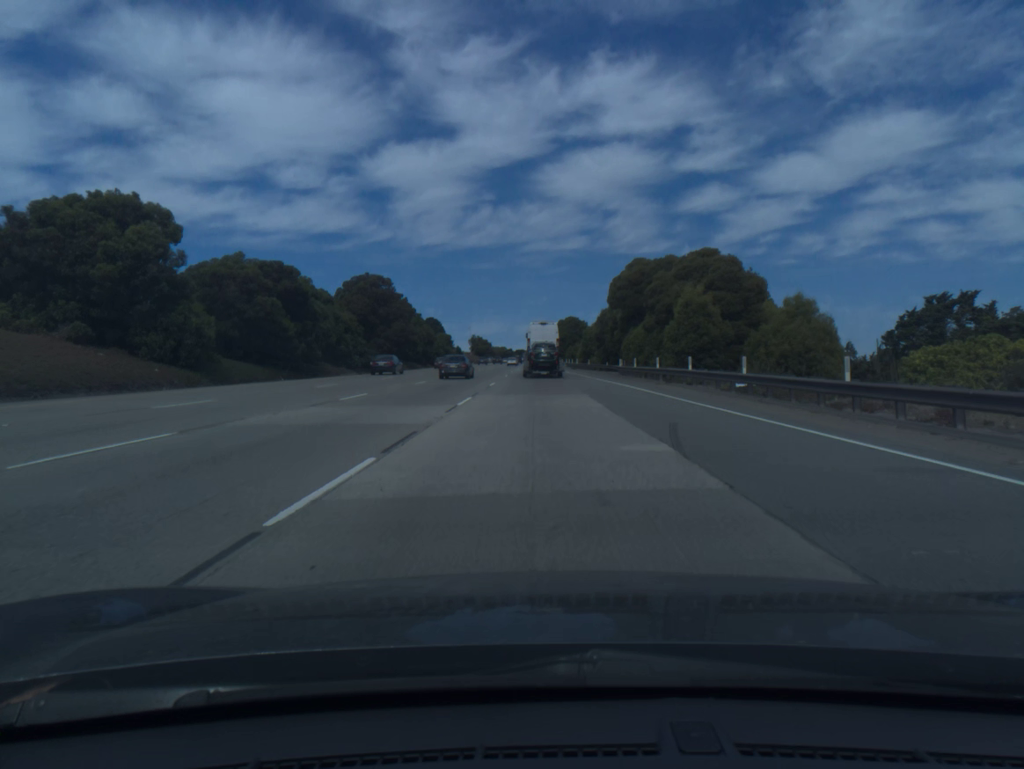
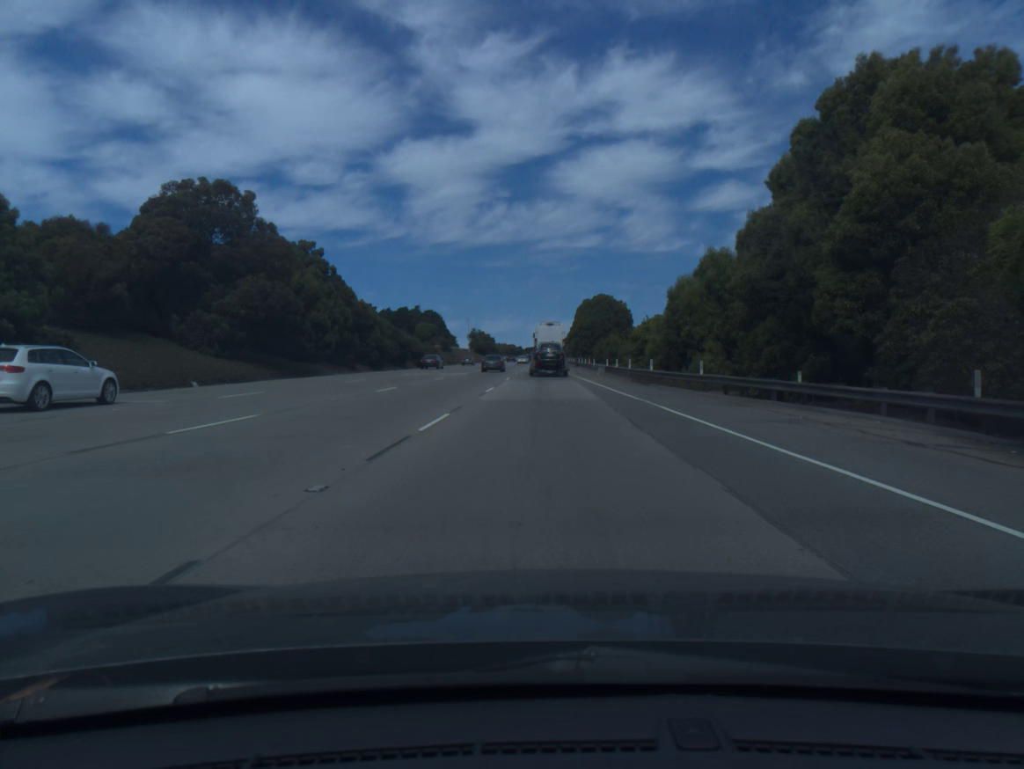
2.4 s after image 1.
(-0.5, +54.7) m; -1°
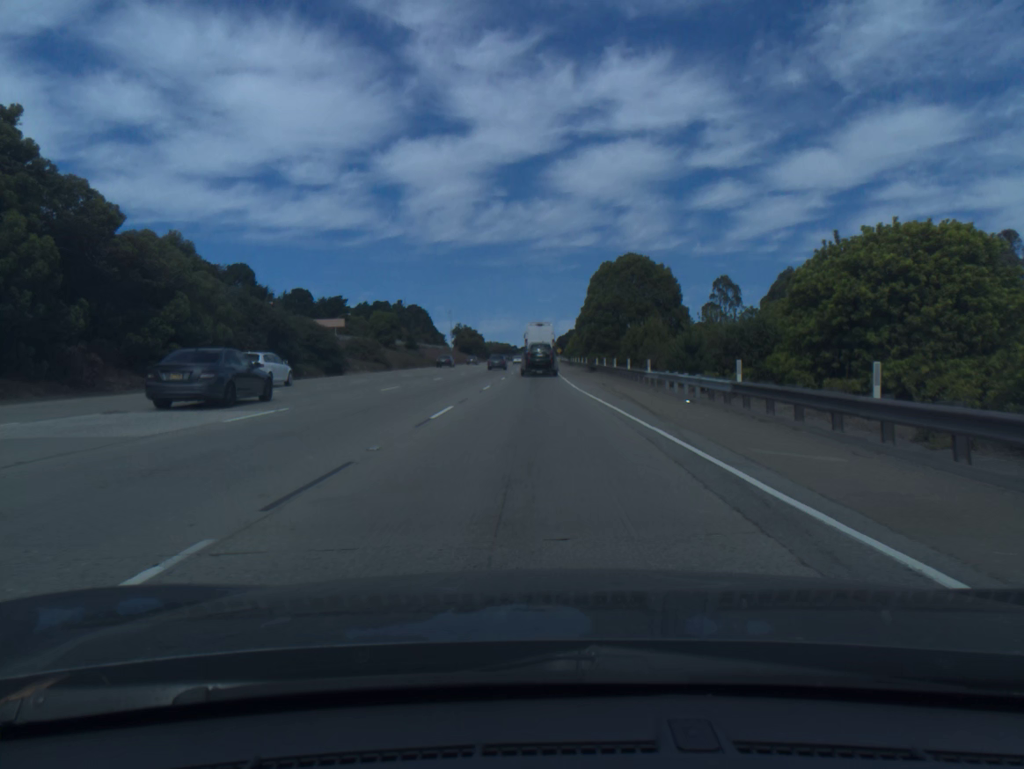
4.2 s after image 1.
(+0.3, +41.4) m; 0°
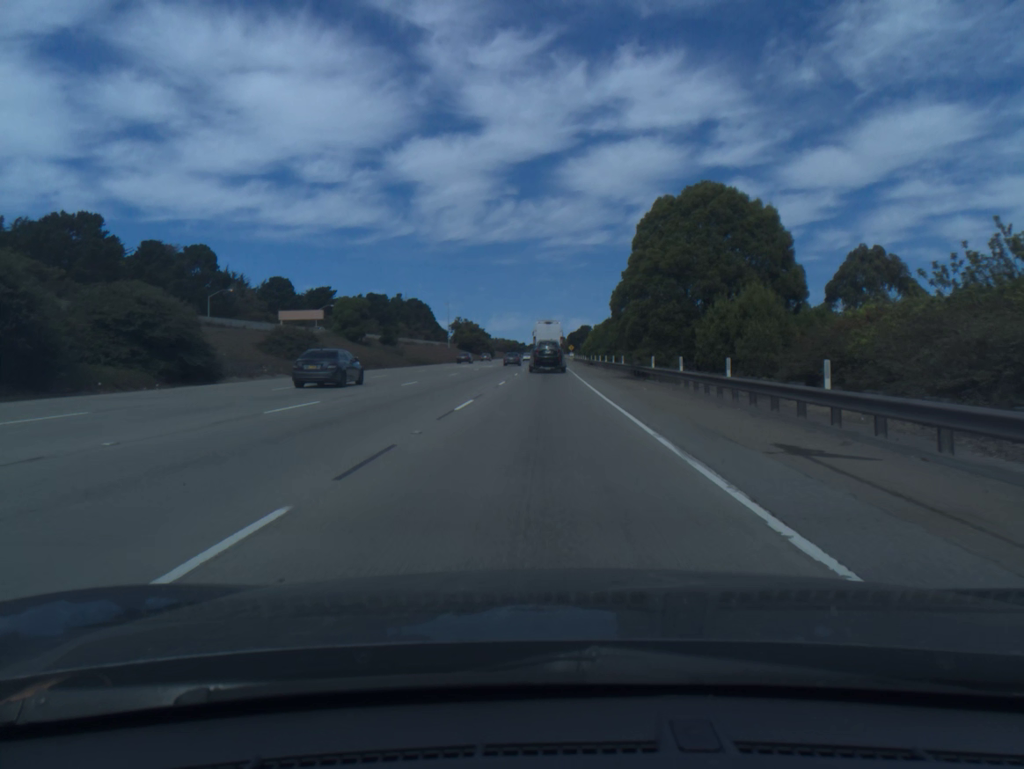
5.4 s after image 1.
(-0.1, +27.7) m; -1°
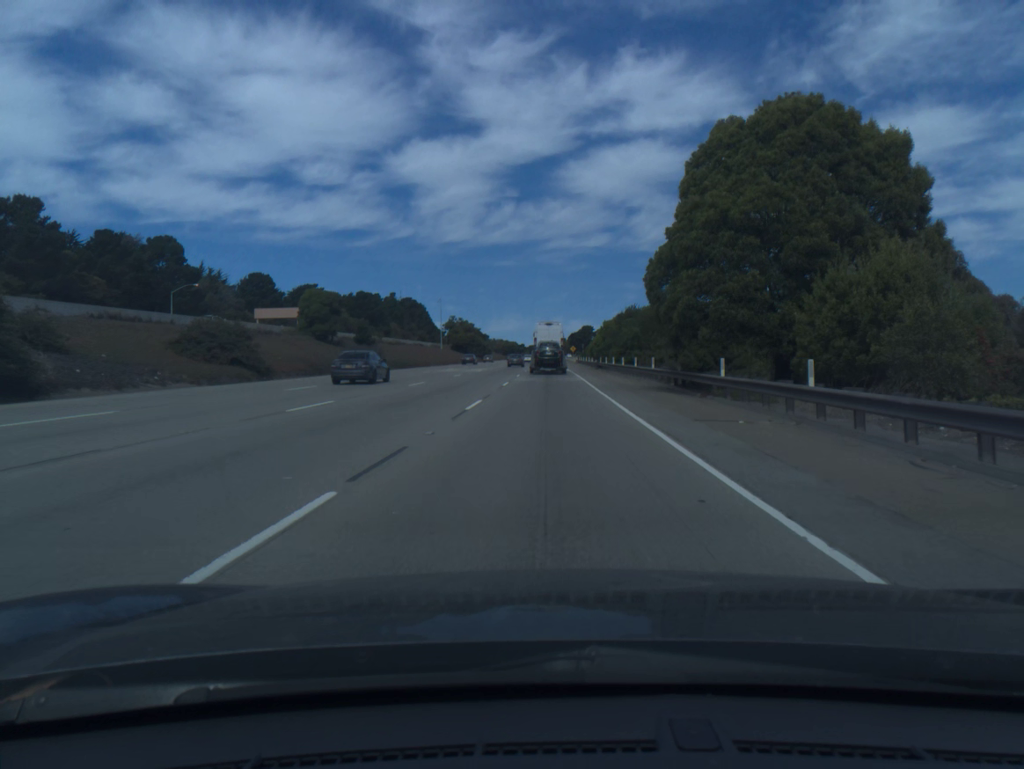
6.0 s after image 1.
(0.0, +13.9) m; 0°
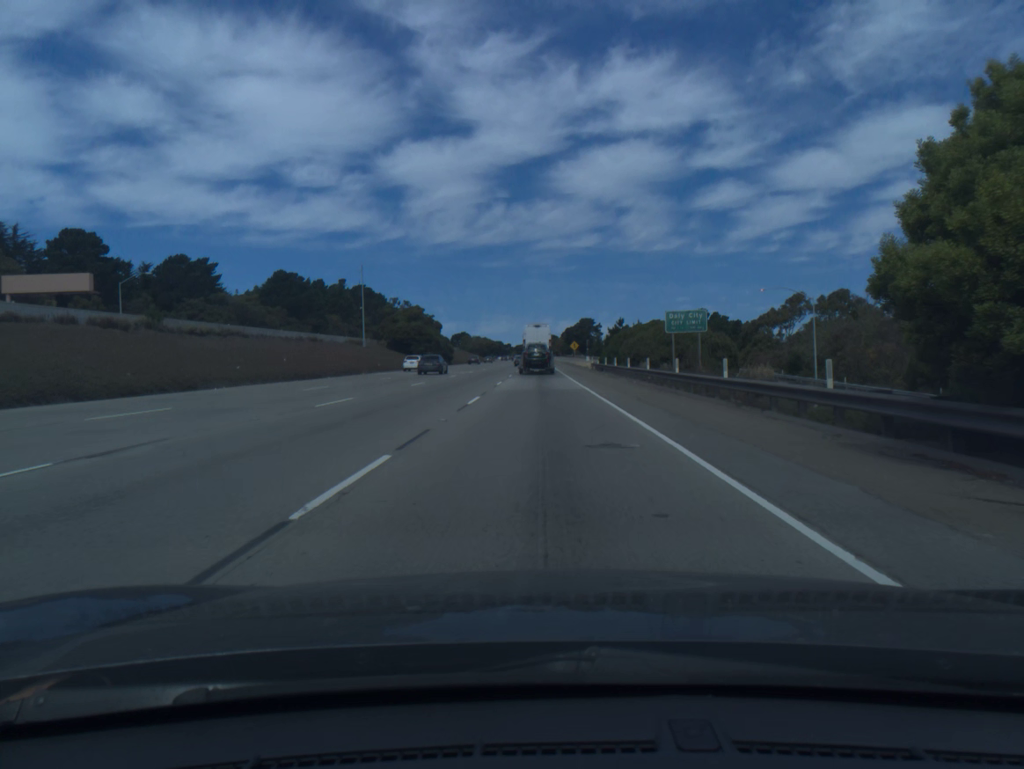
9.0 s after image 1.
(+0.7, +70.0) m; +1°
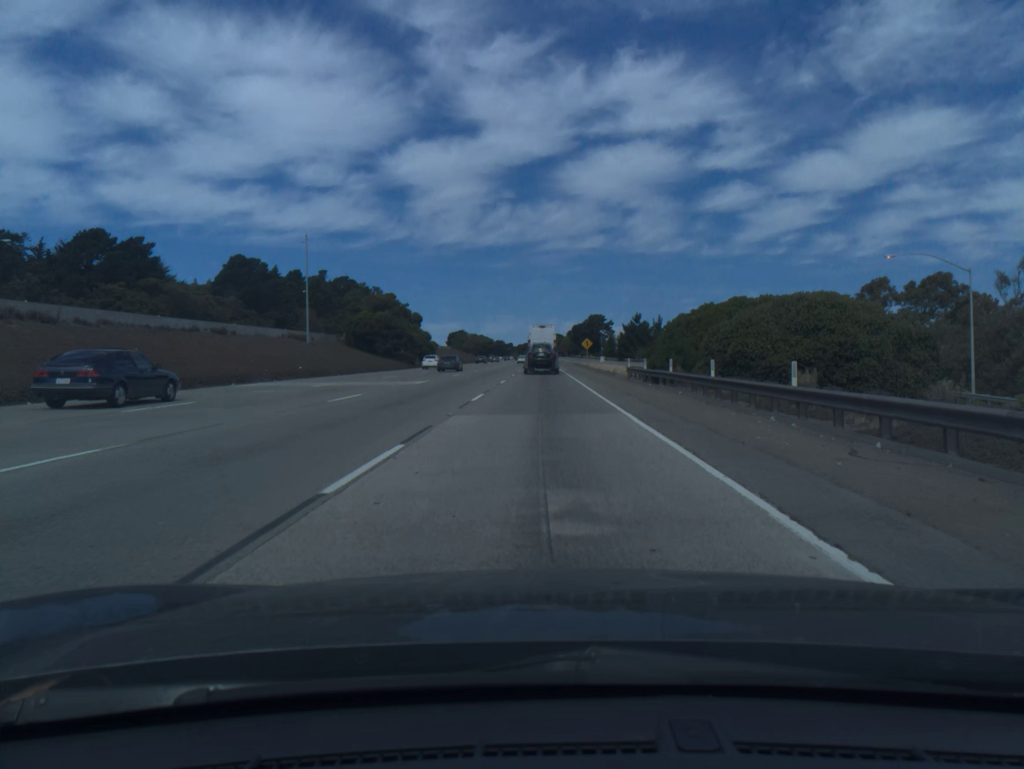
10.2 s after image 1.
(-0.1, +28.3) m; 0°
